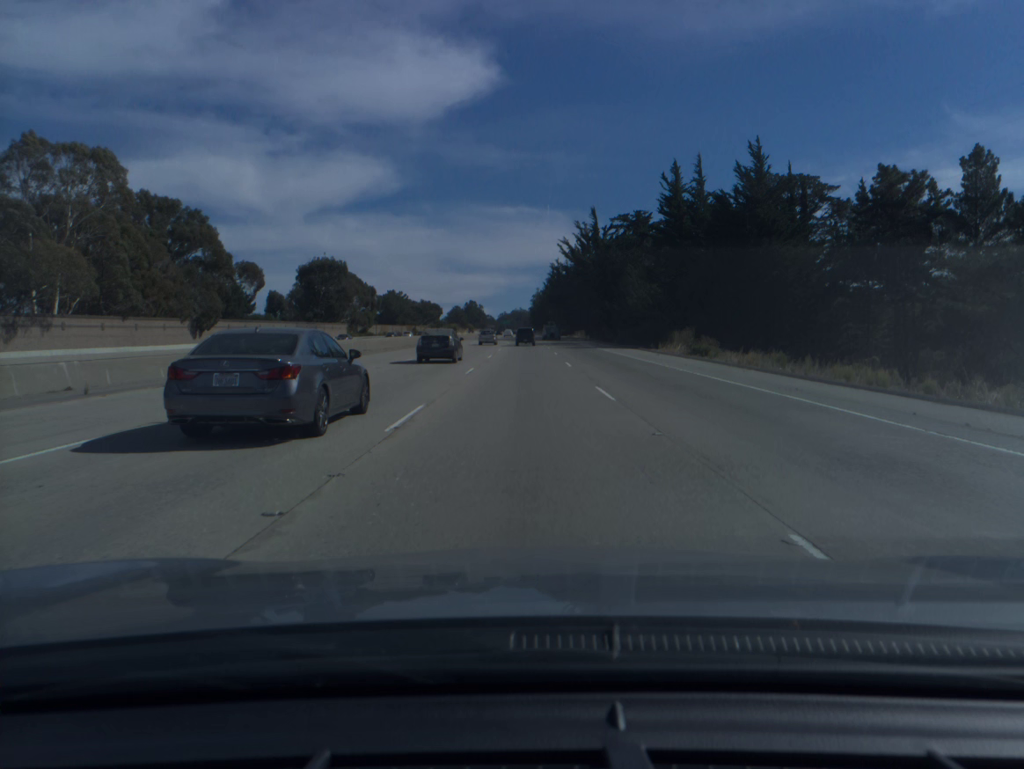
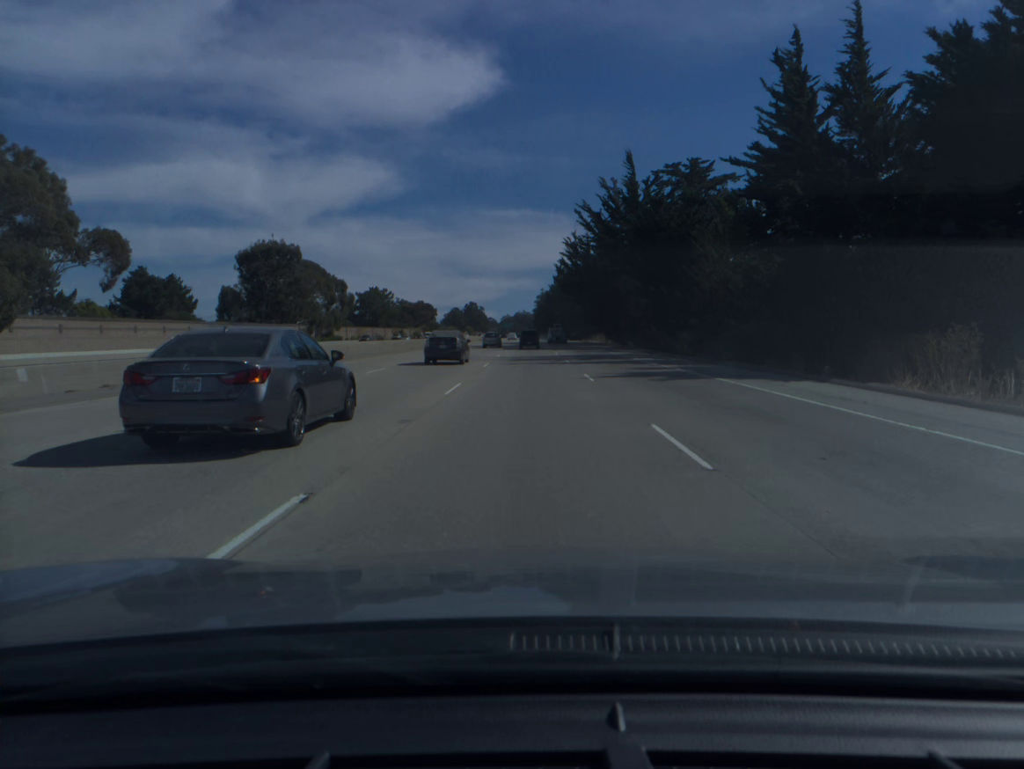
(-0.1, +37.6) m; 0°
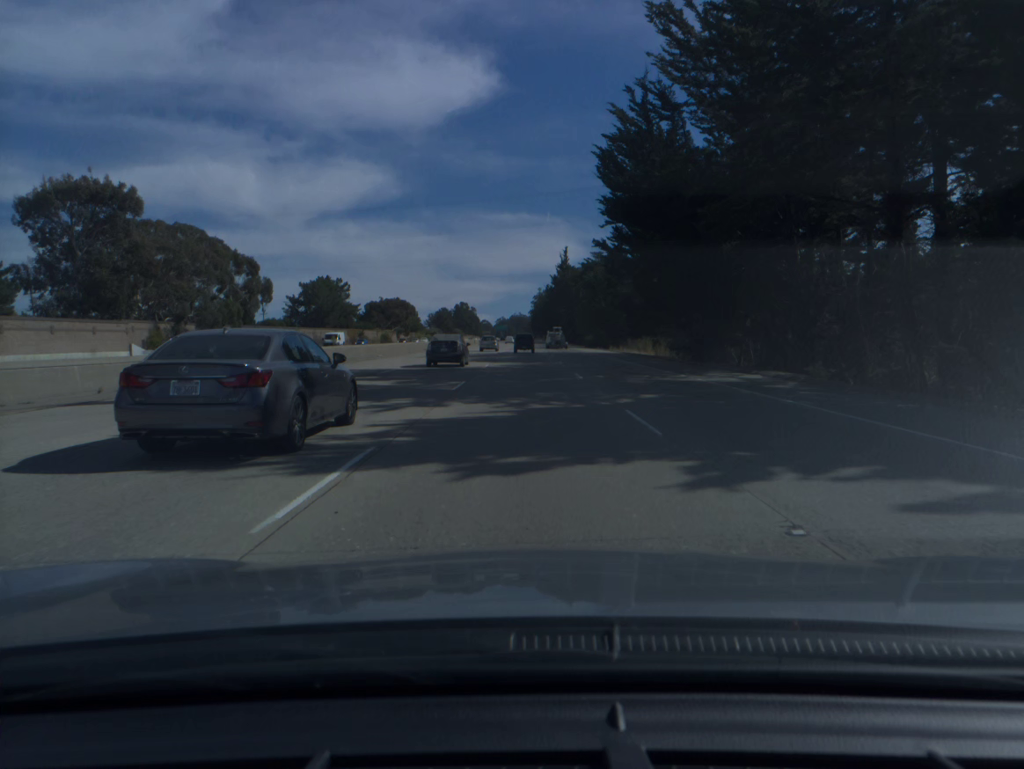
(+0.1, +55.4) m; 0°
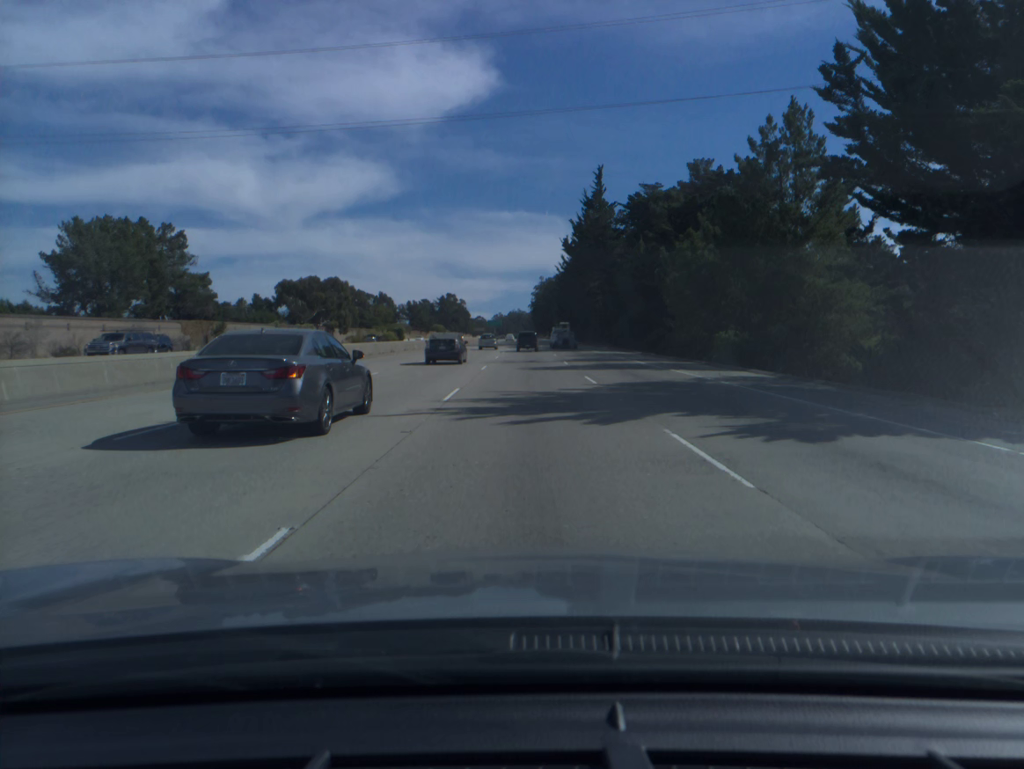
(-0.1, +91.5) m; 0°
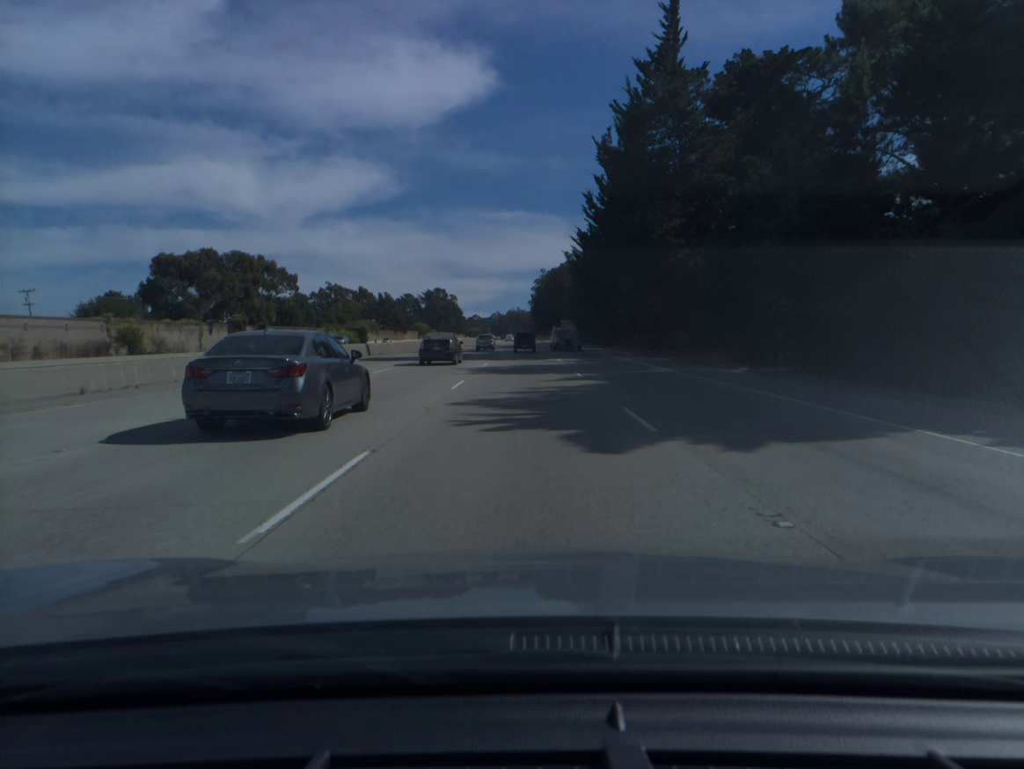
(+0.1, +54.5) m; 0°
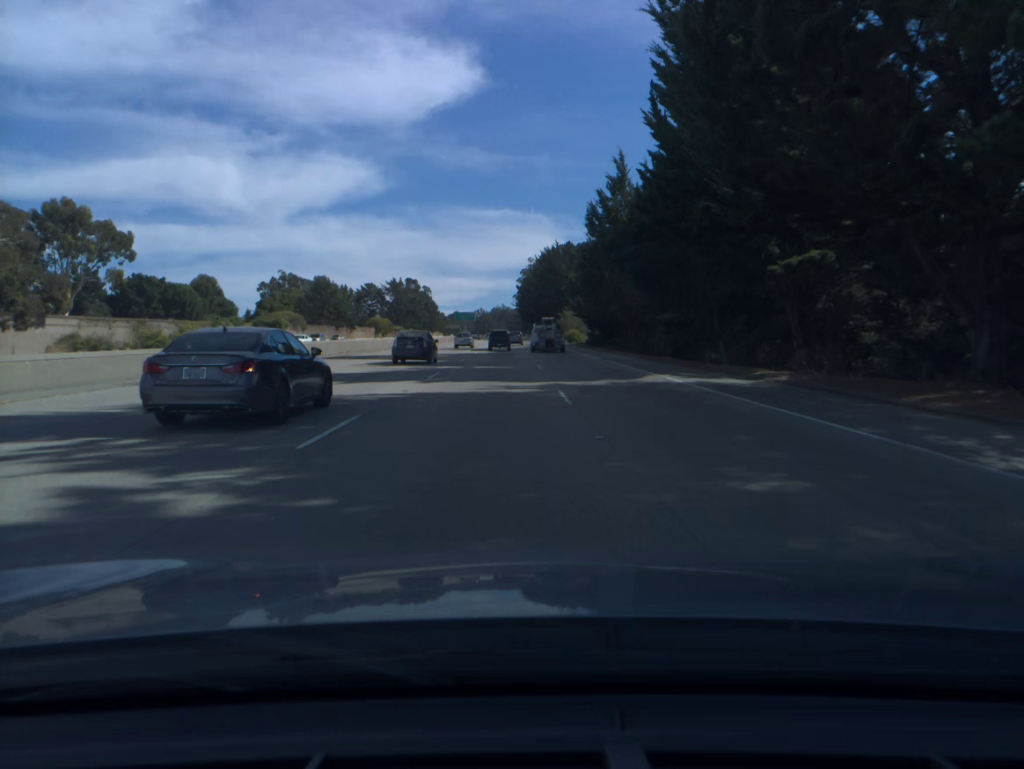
(+0.5, +54.3) m; +1°
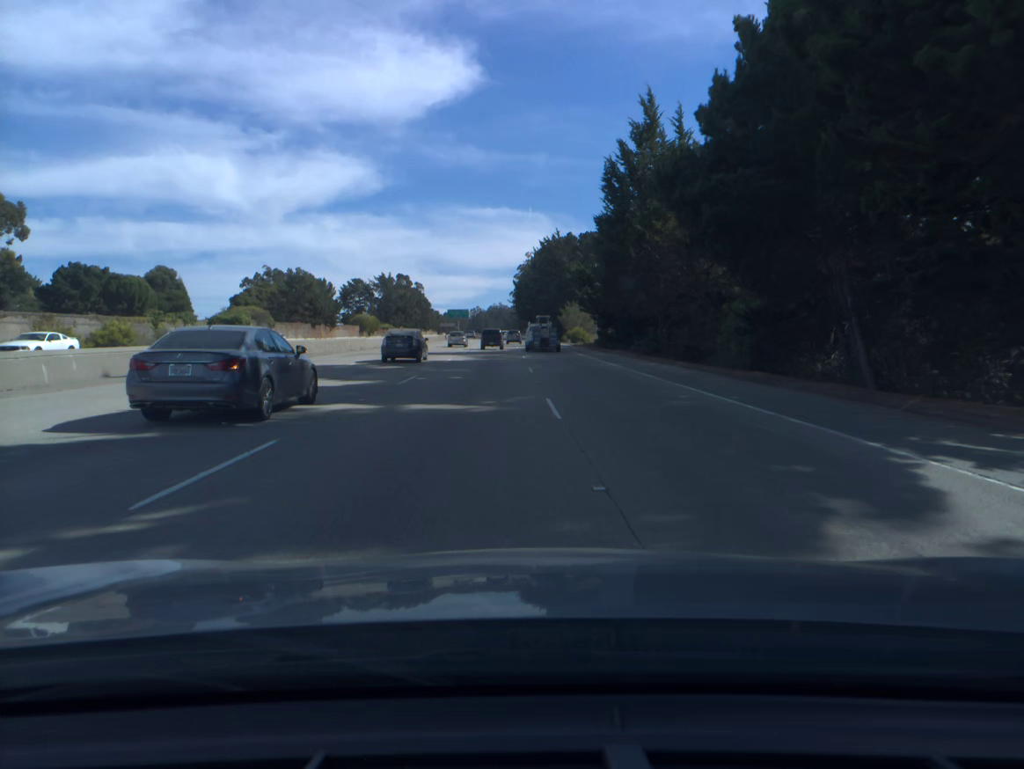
(0.0, +17.9) m; 0°
